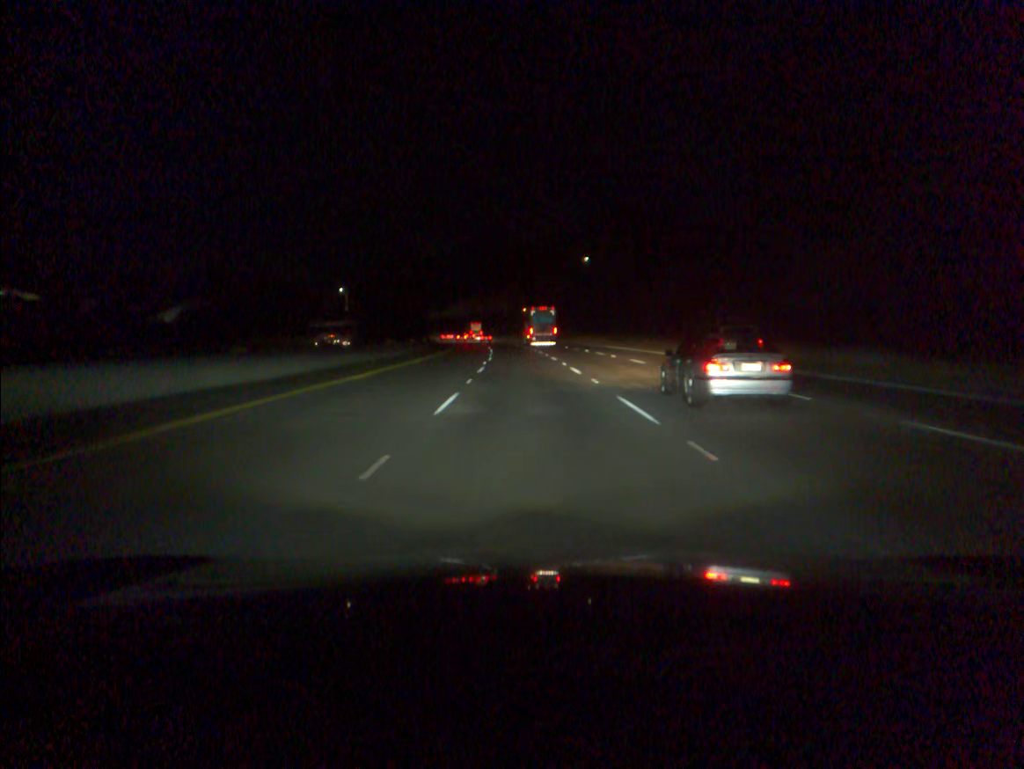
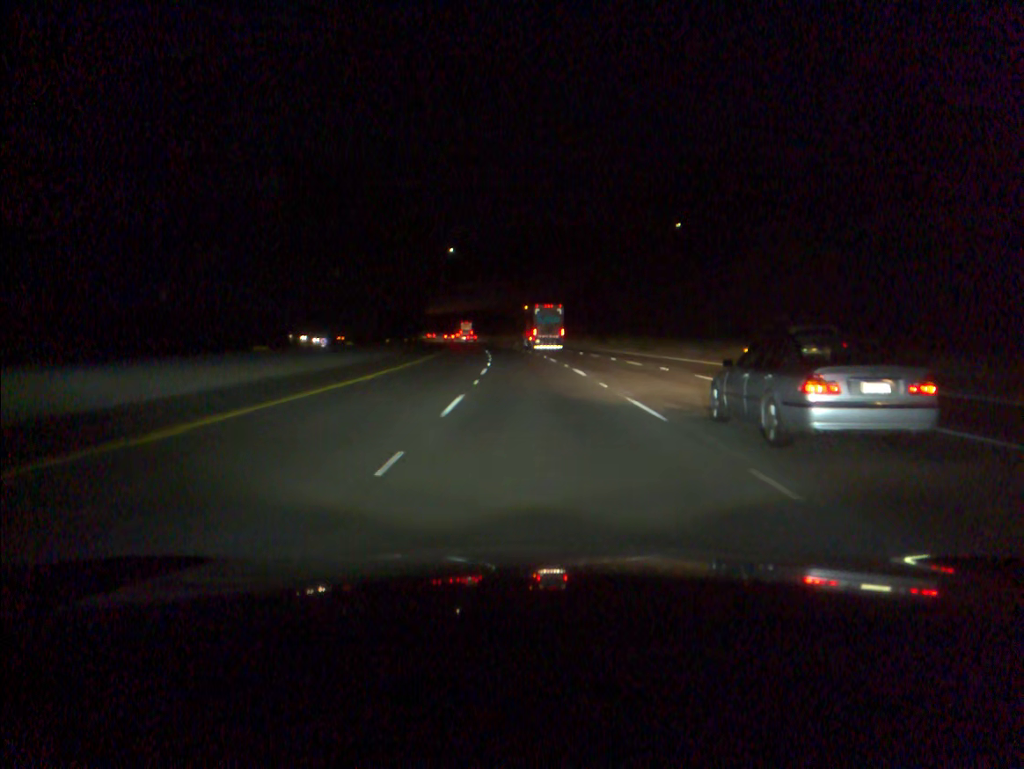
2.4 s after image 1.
(-2.1, +72.3) m; -4°
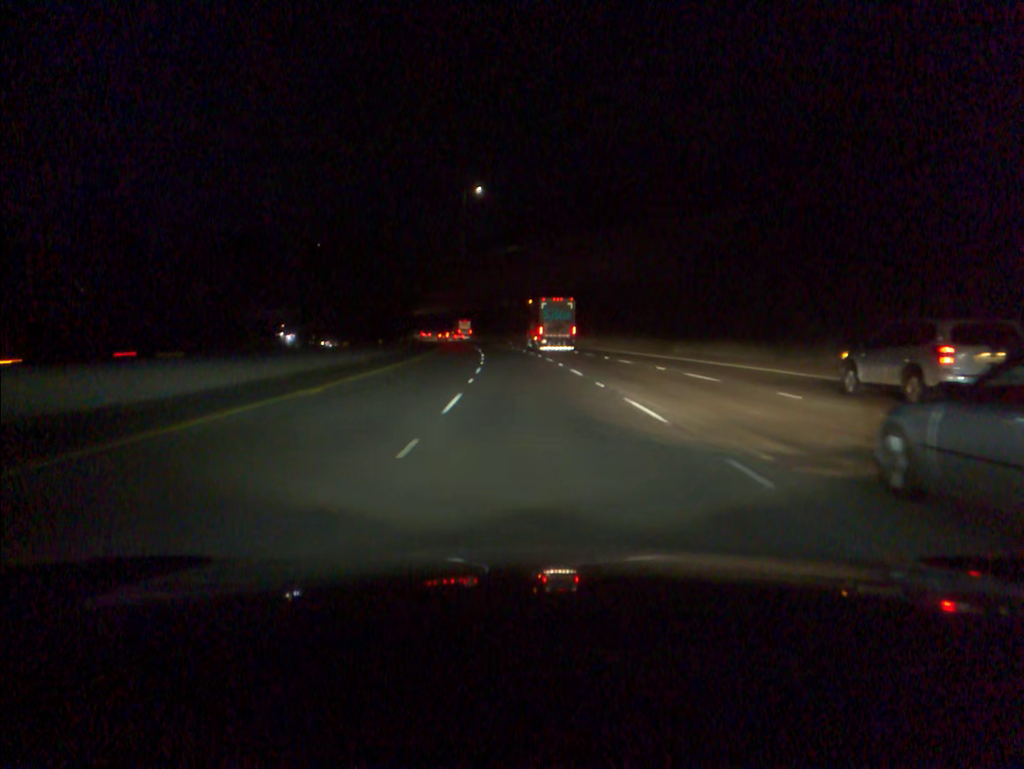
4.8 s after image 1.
(-2.6, +72.6) m; -5°
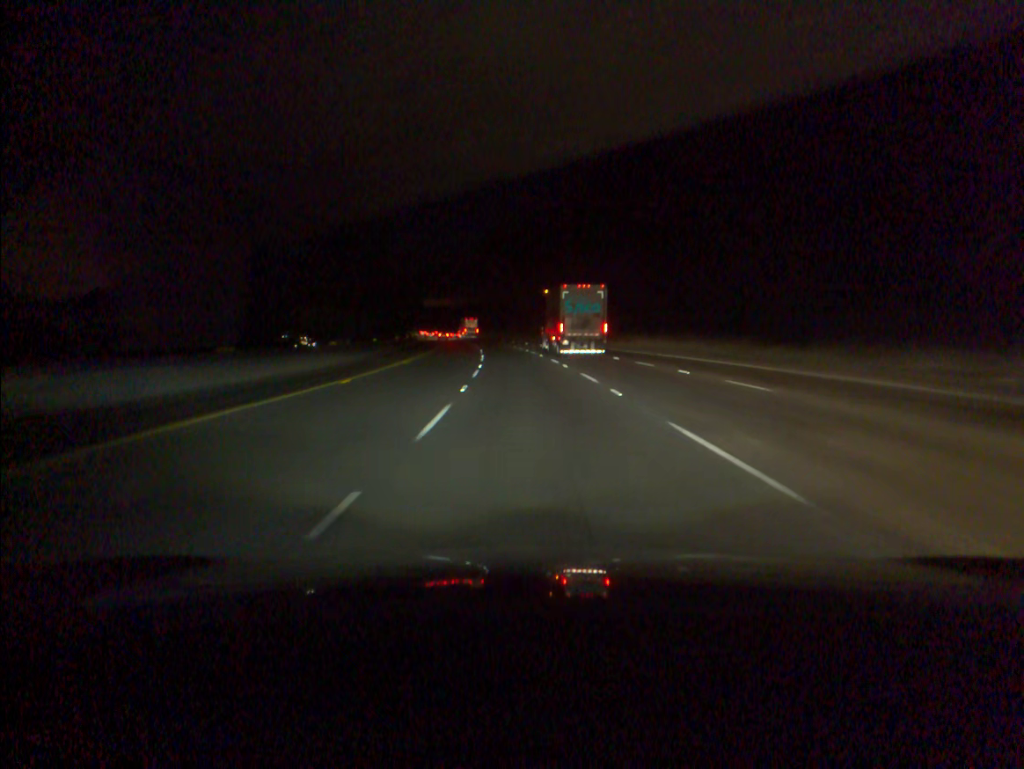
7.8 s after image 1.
(-5.2, +90.9) m; -6°
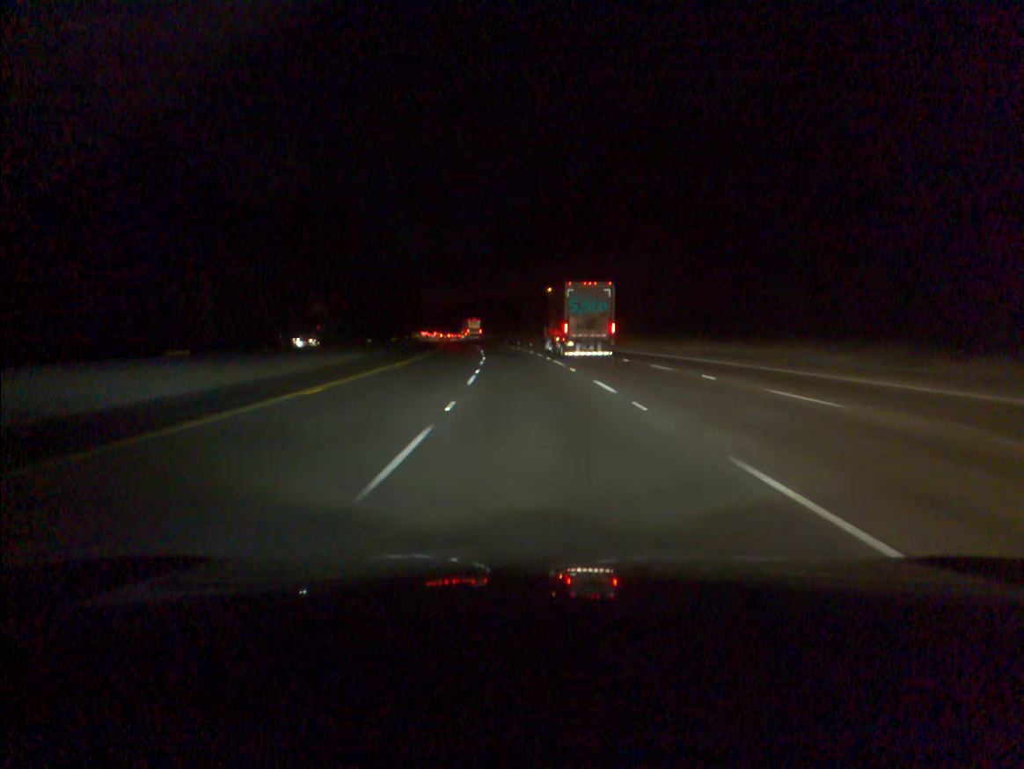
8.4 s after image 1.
(-0.2, +18.2) m; -1°
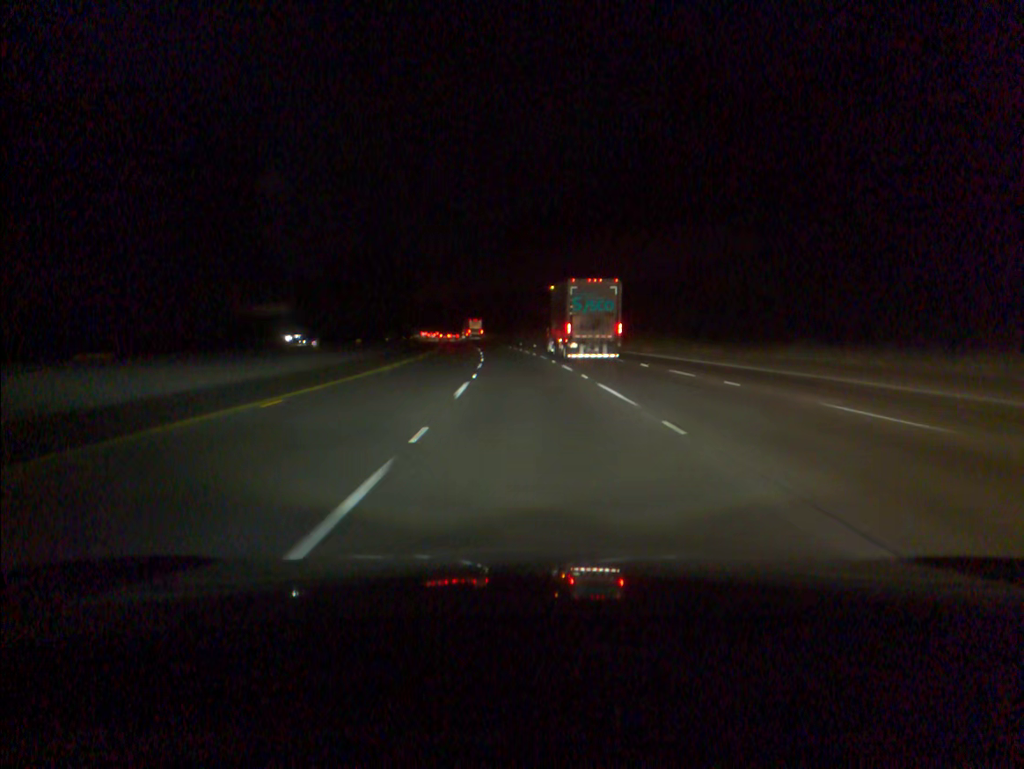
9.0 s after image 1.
(-0.2, +18.3) m; -1°
